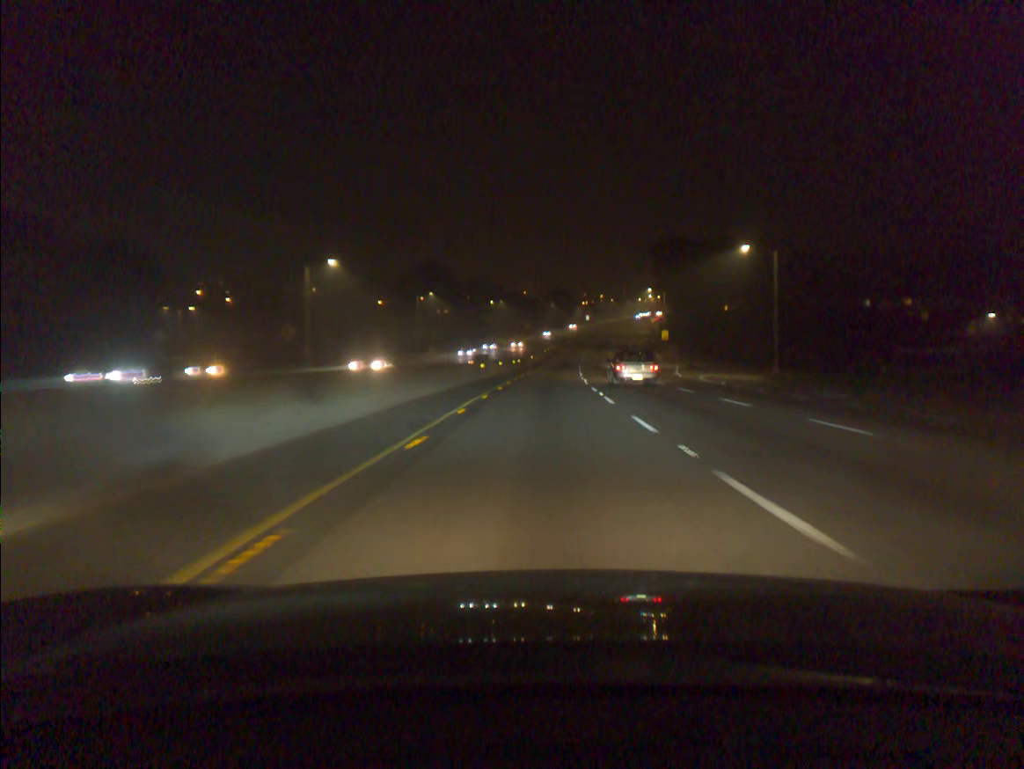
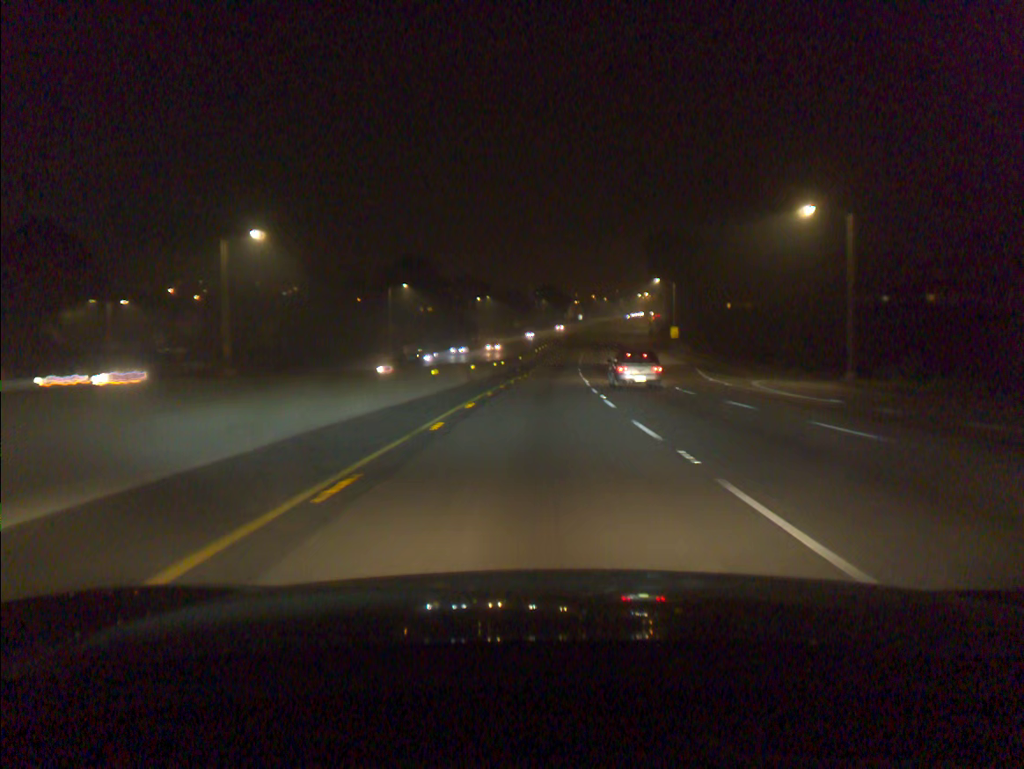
(+0.1, +15.8) m; +1°
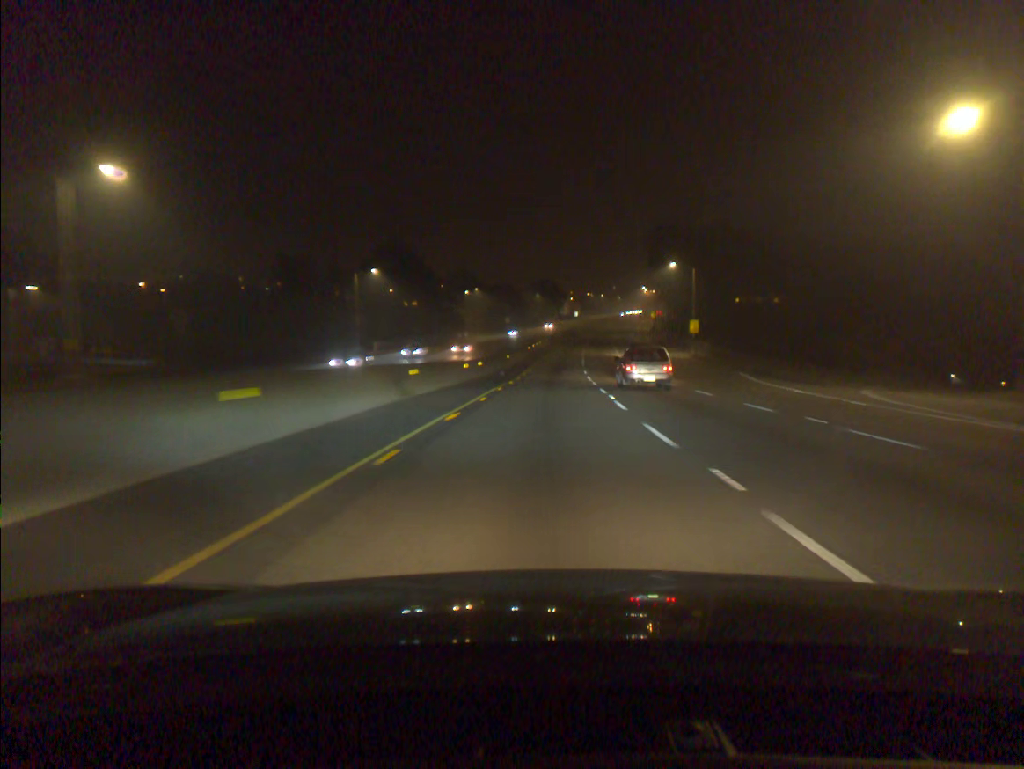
(0.0, +16.1) m; 0°
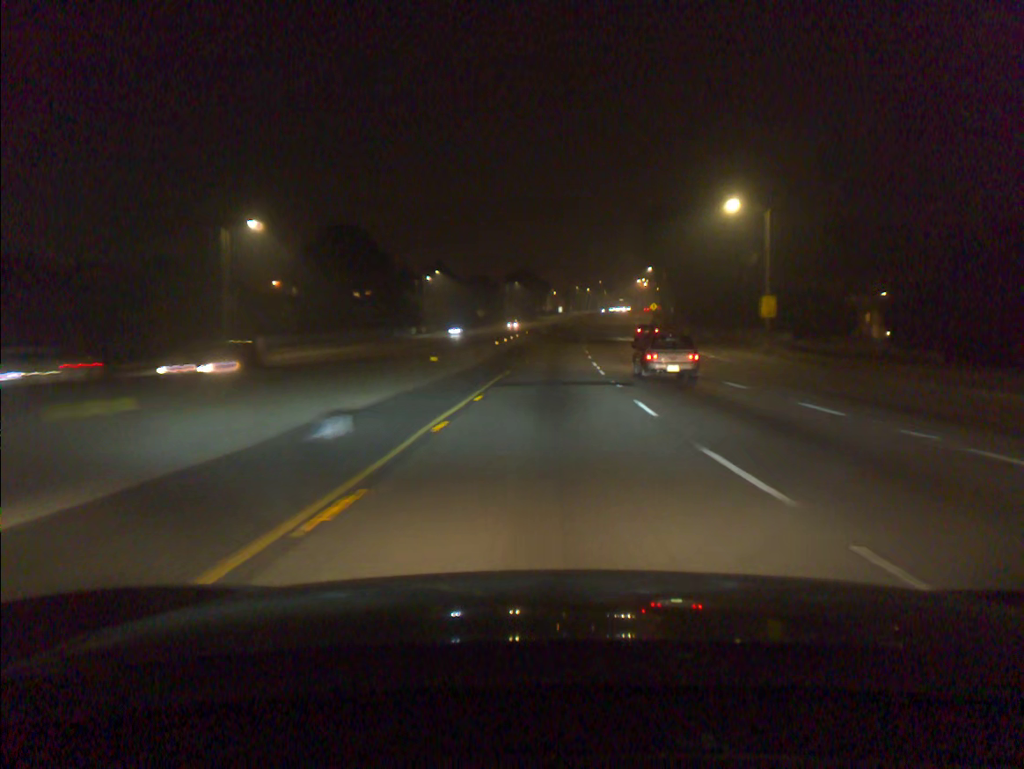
(+0.4, +33.0) m; +1°
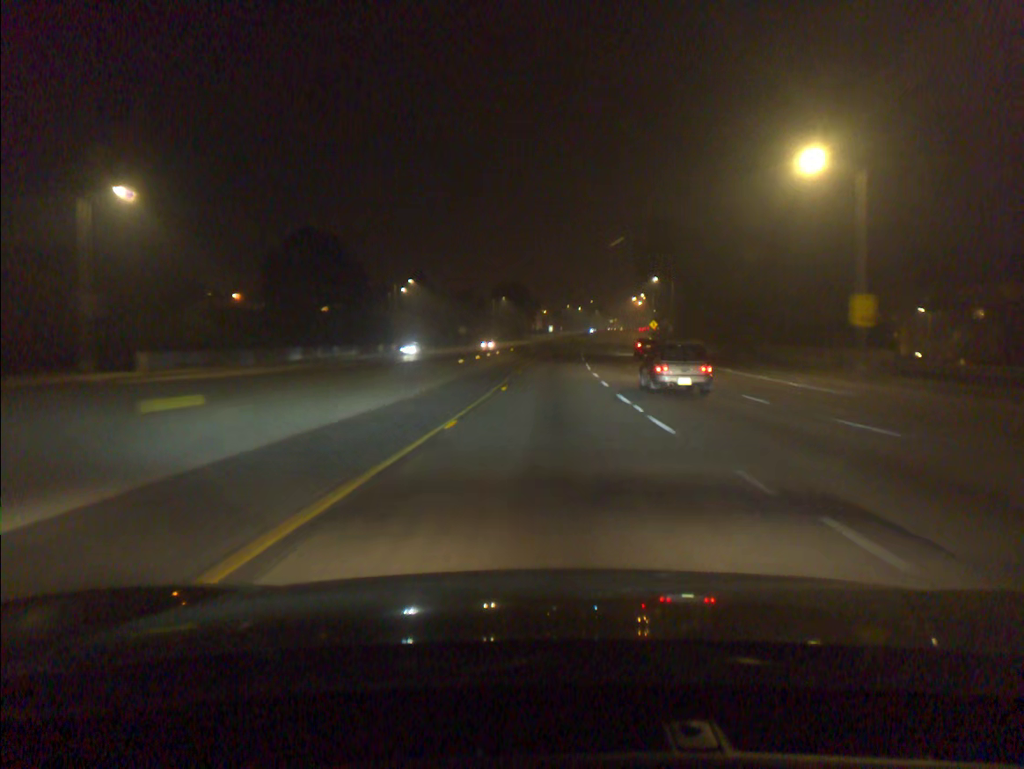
(+0.1, +16.8) m; +1°
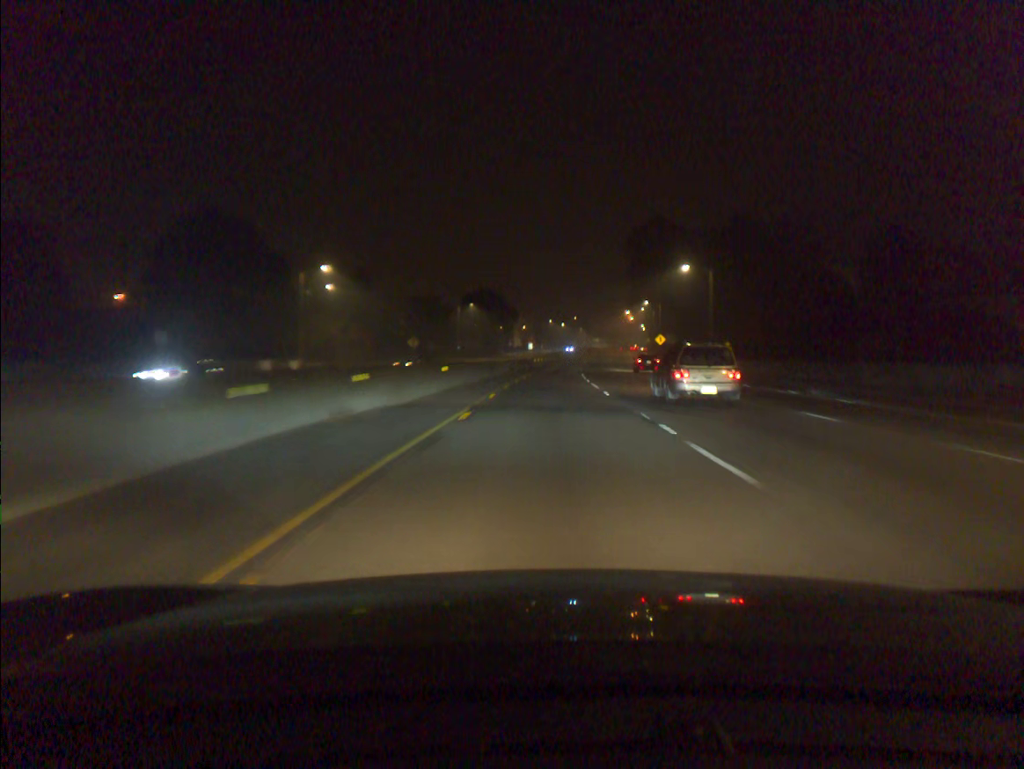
(+0.5, +34.0) m; +2°
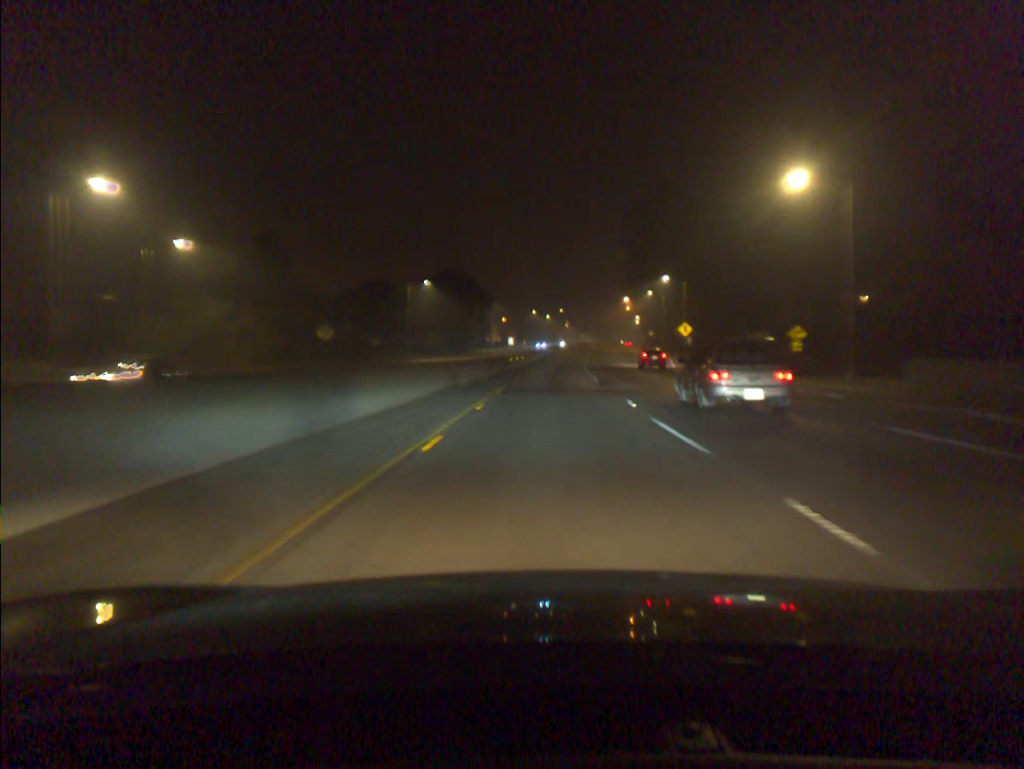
(+0.3, +34.5) m; +1°
